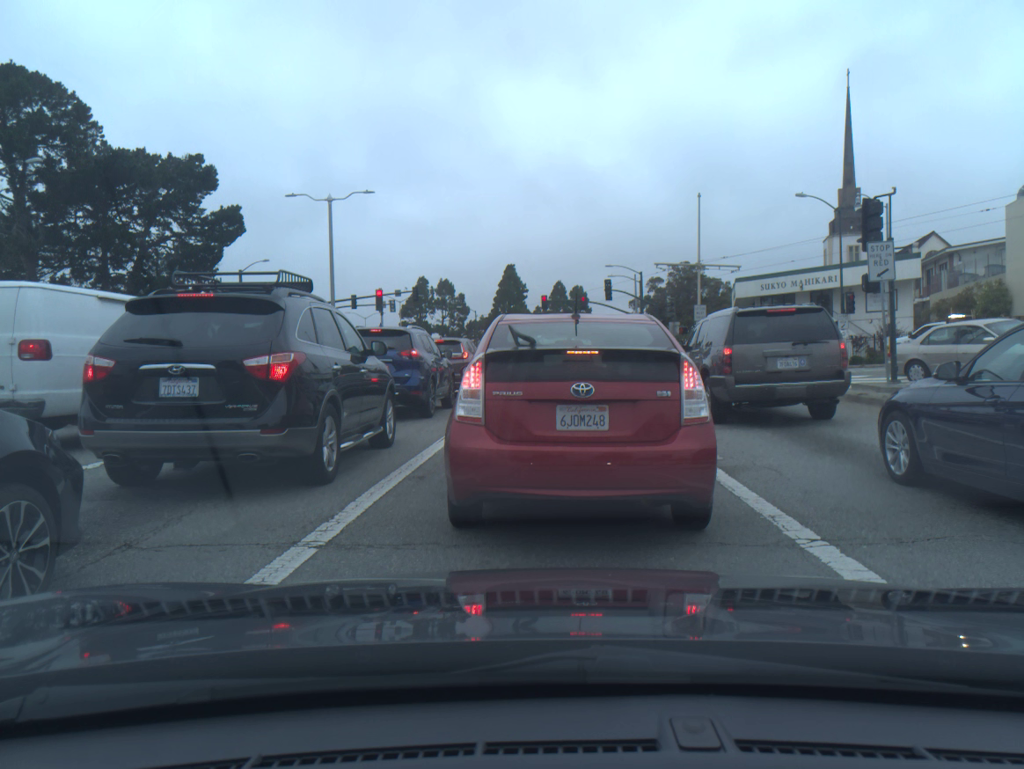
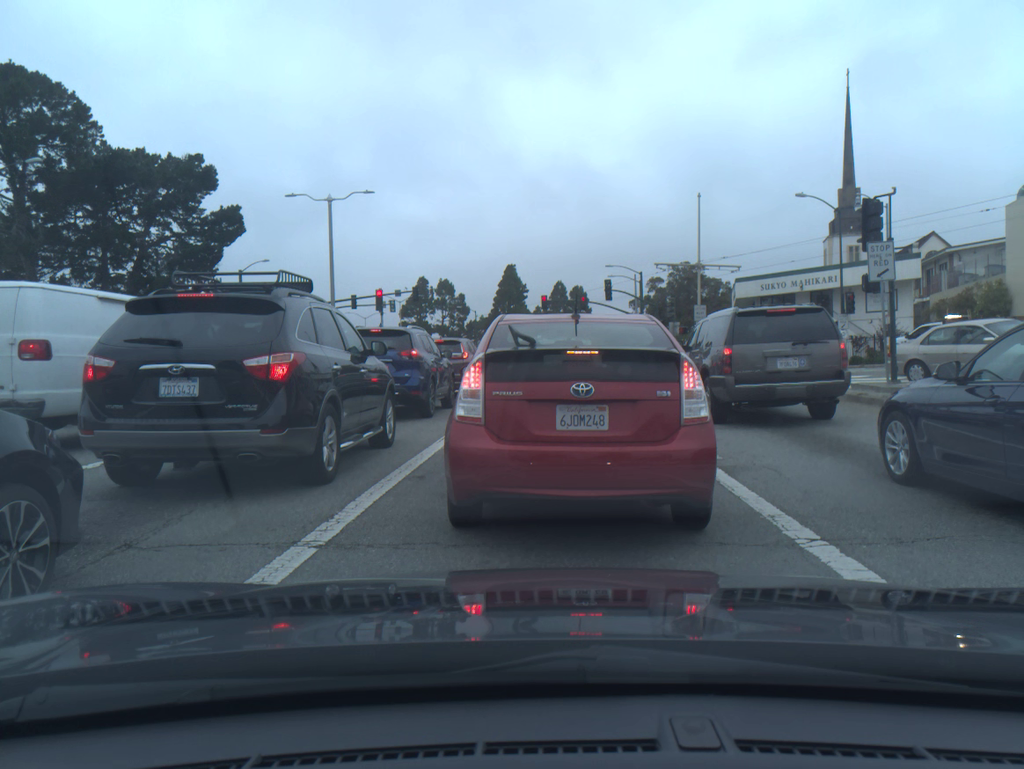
(0.0, 0.0) m; 0°
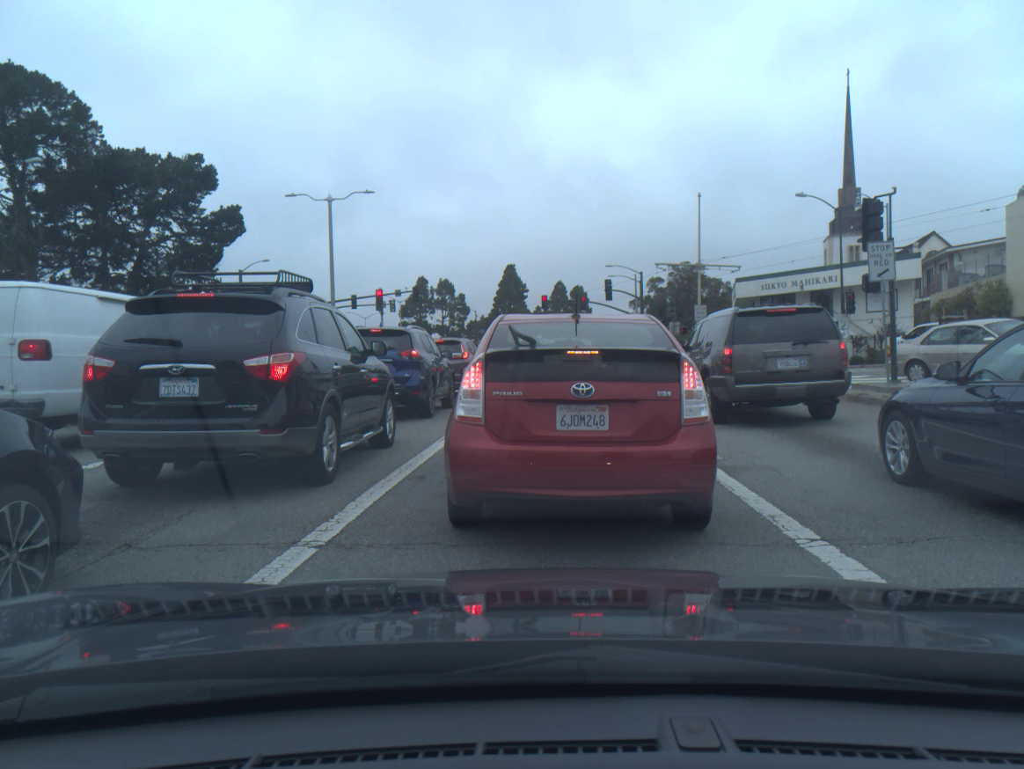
(0.0, 0.0) m; 0°
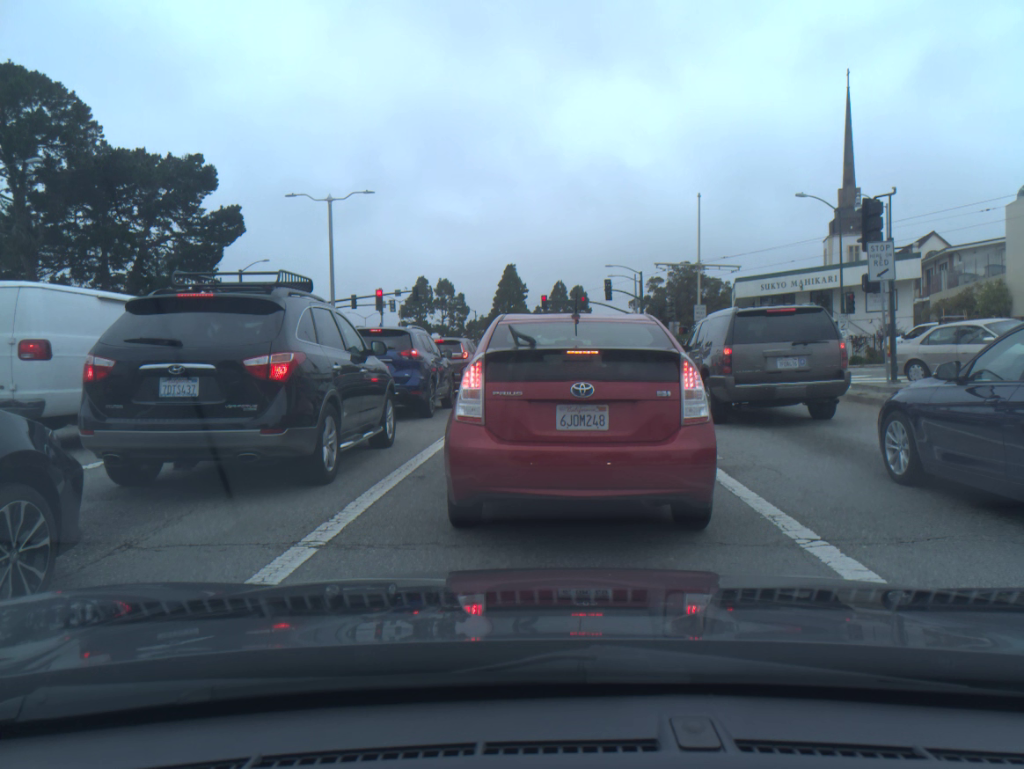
(0.0, 0.0) m; 0°
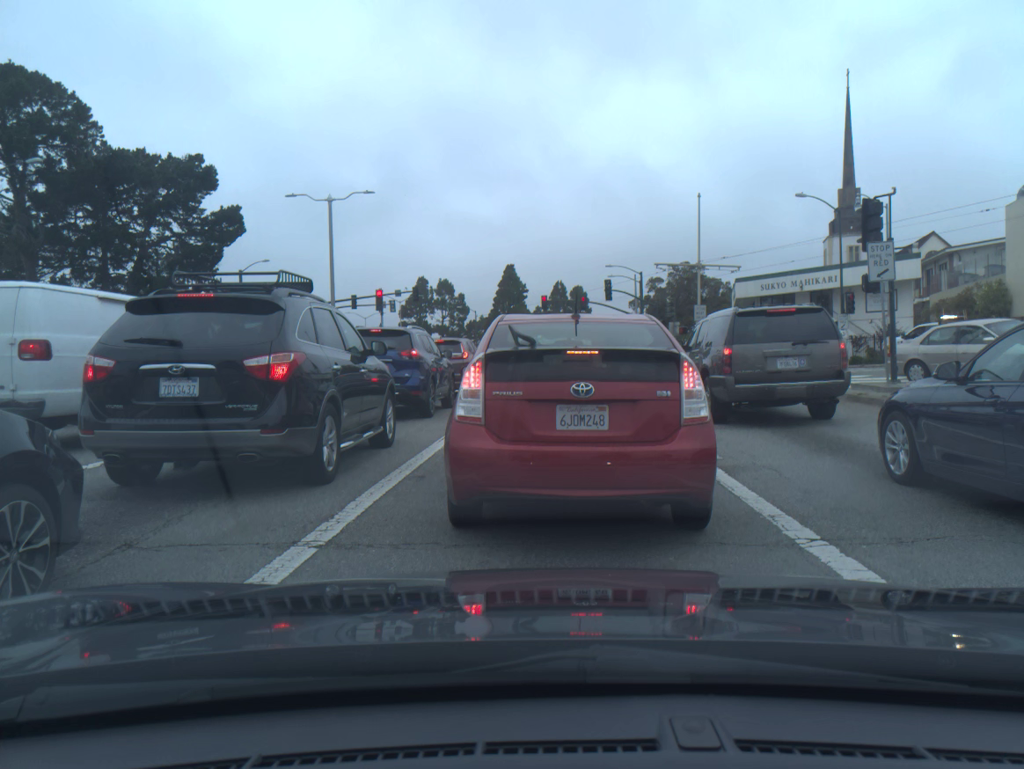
(0.0, 0.0) m; 0°
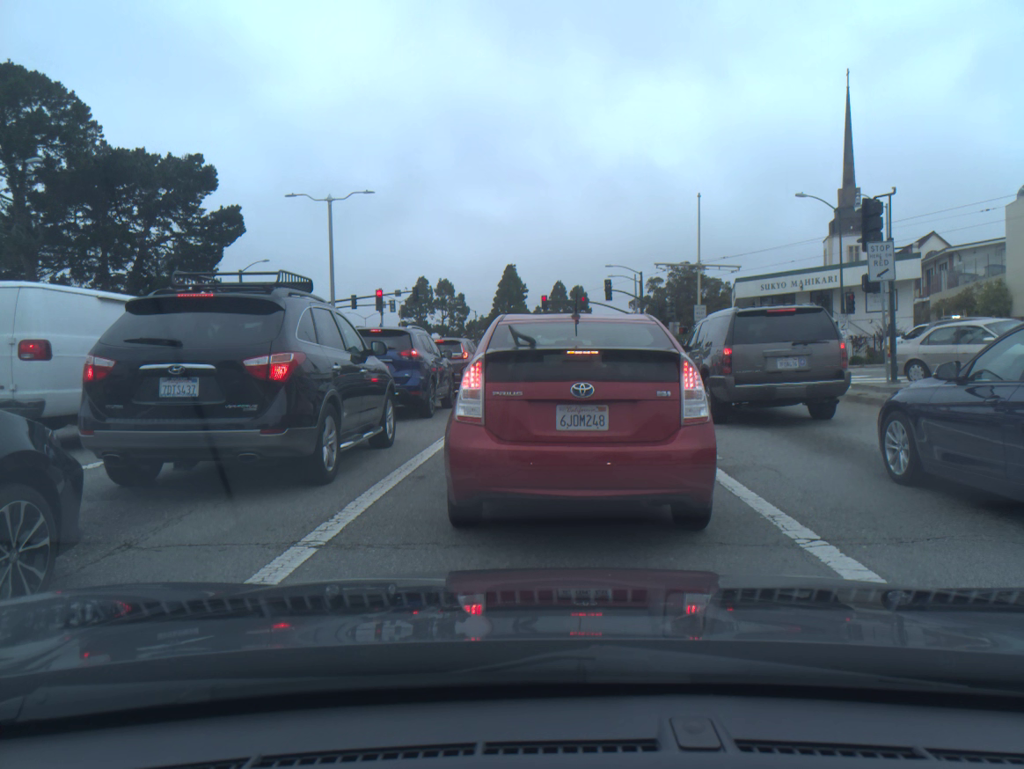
(0.0, 0.0) m; 0°
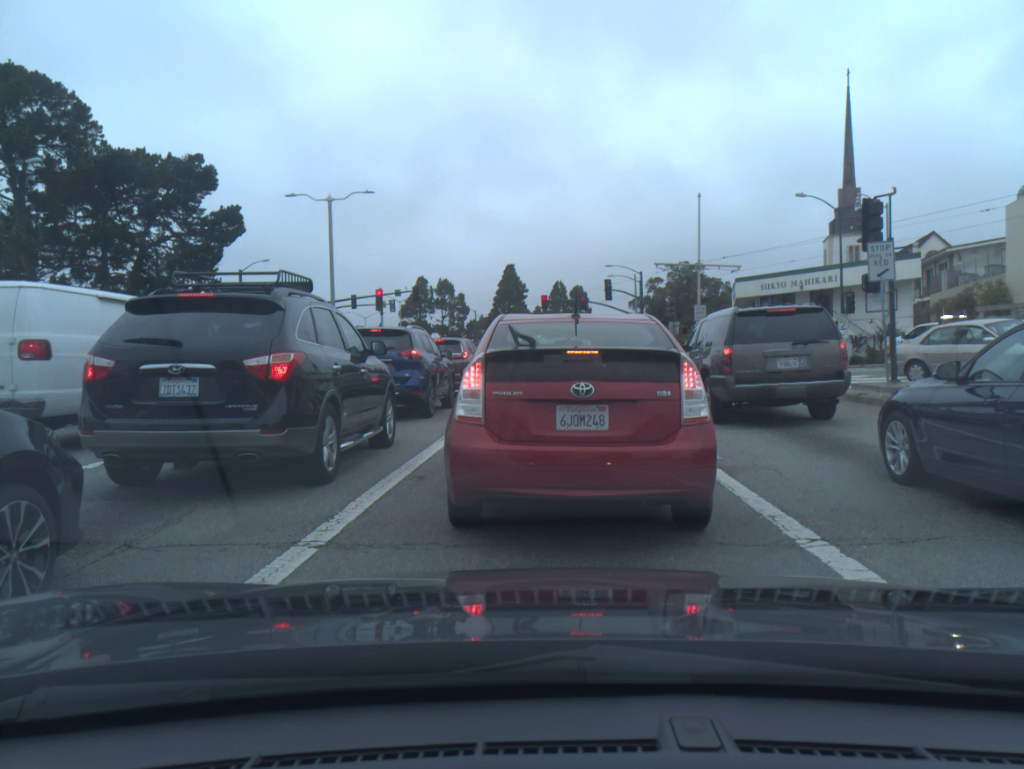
(0.0, 0.0) m; 0°
